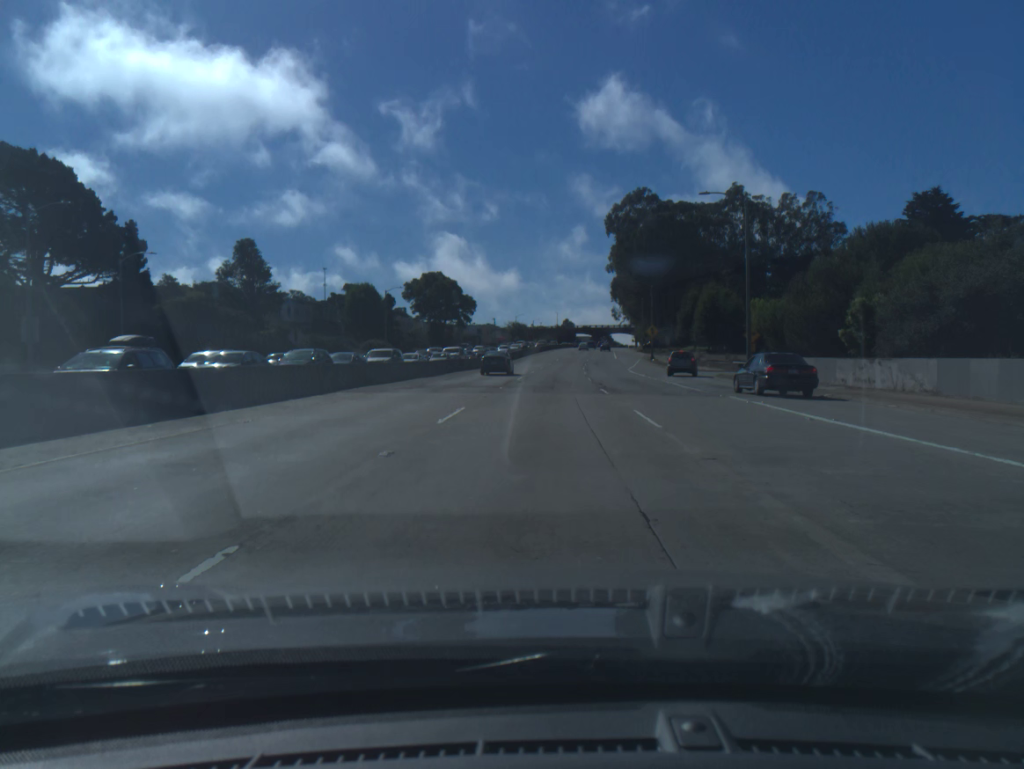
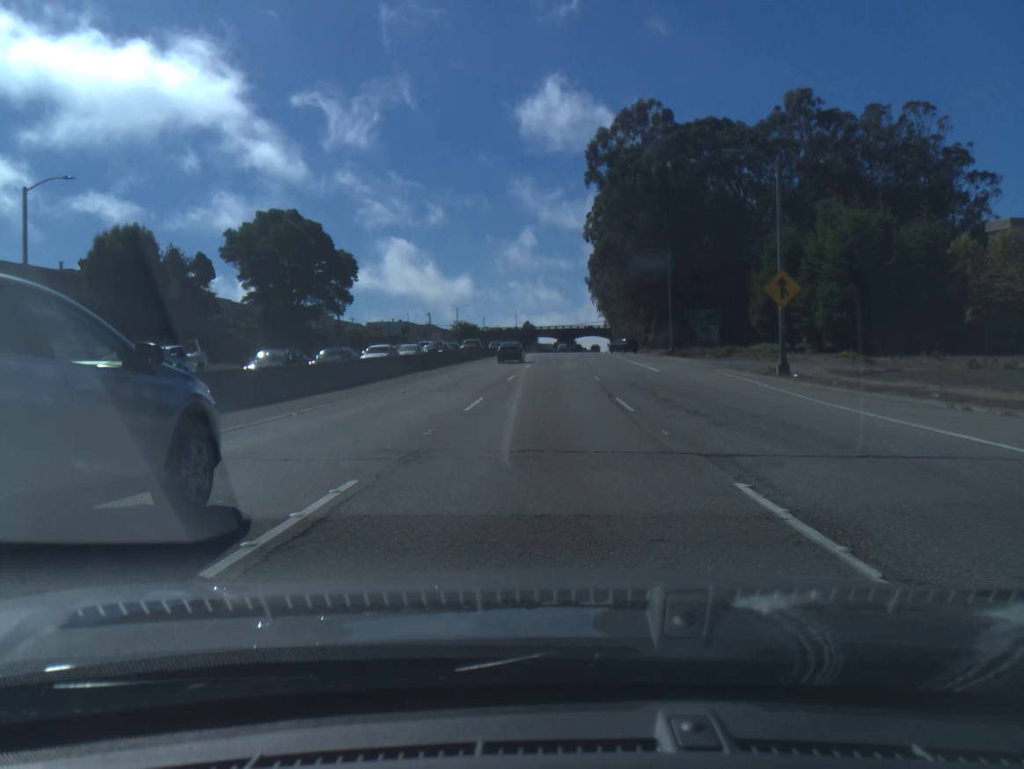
(+1.6, +64.1) m; +3°
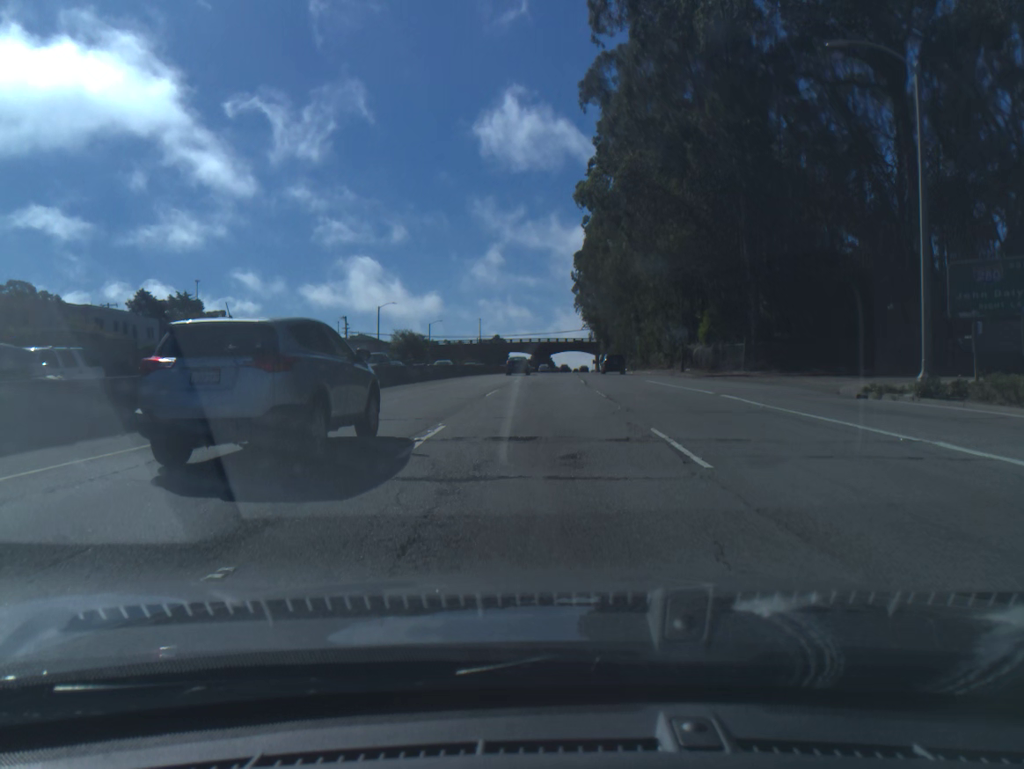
(+0.9, +52.6) m; +2°
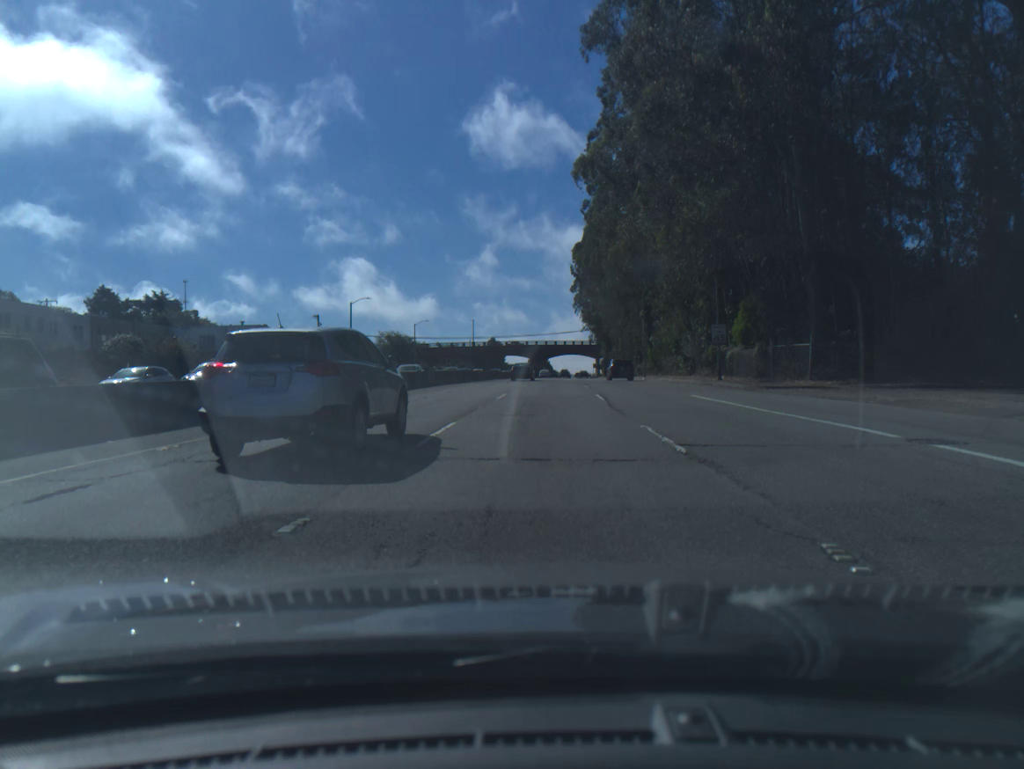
(0.0, +13.4) m; 0°
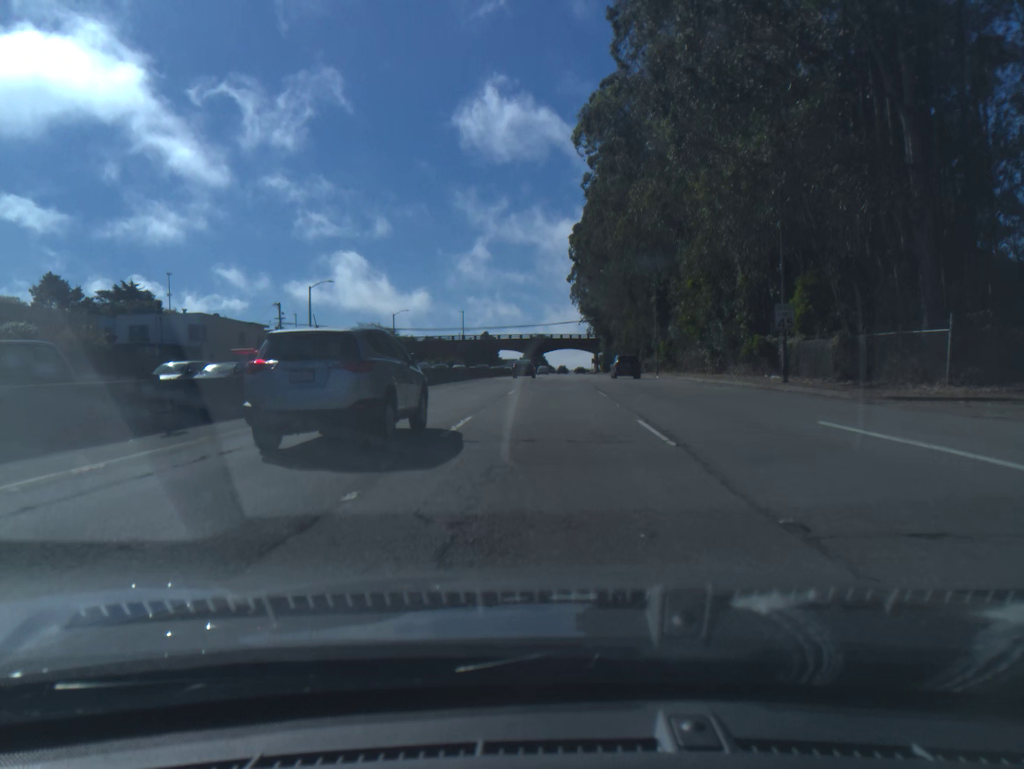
(0.0, +13.5) m; 0°
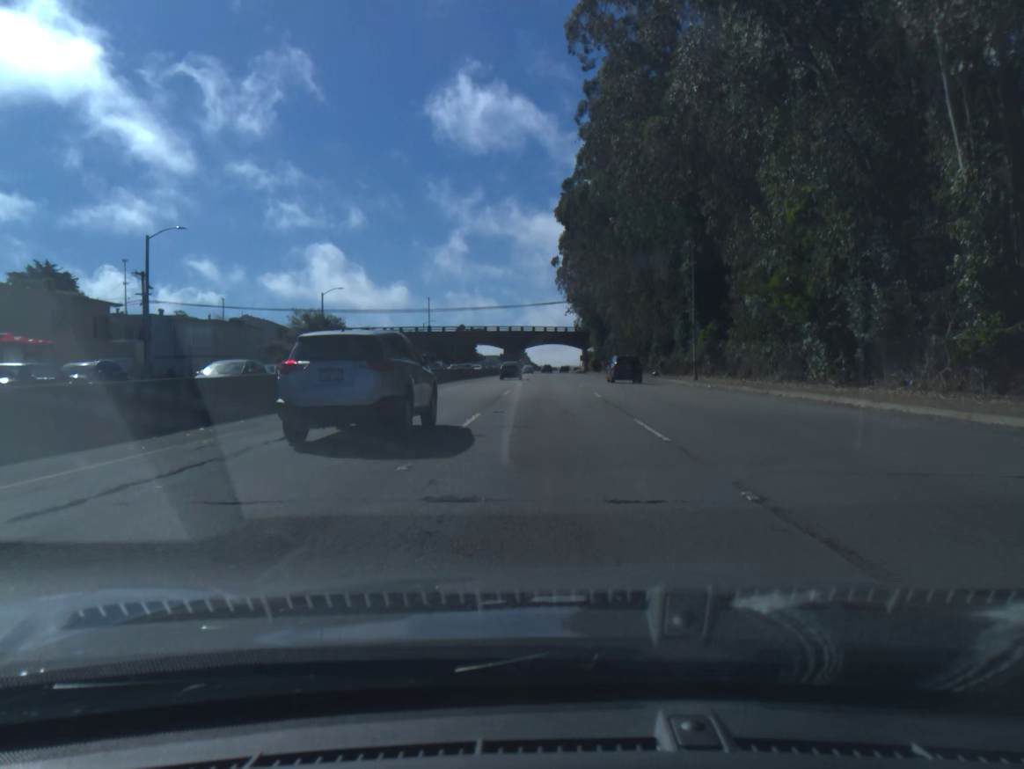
(+0.2, +27.5) m; +1°
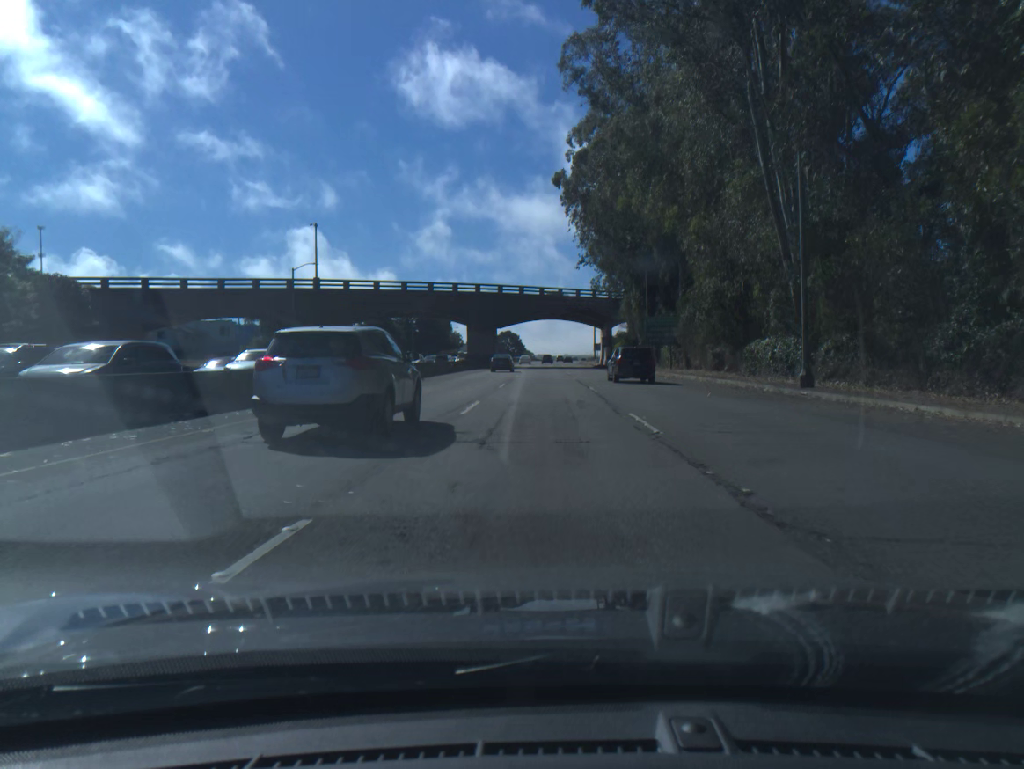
(+0.7, +72.0) m; 0°
